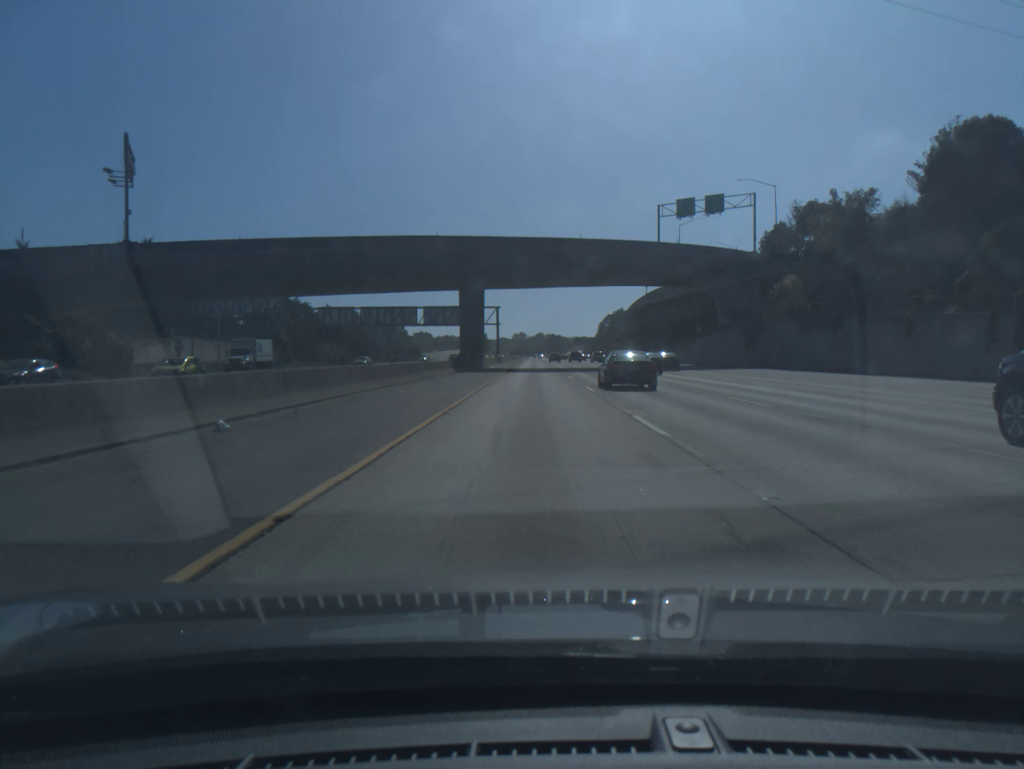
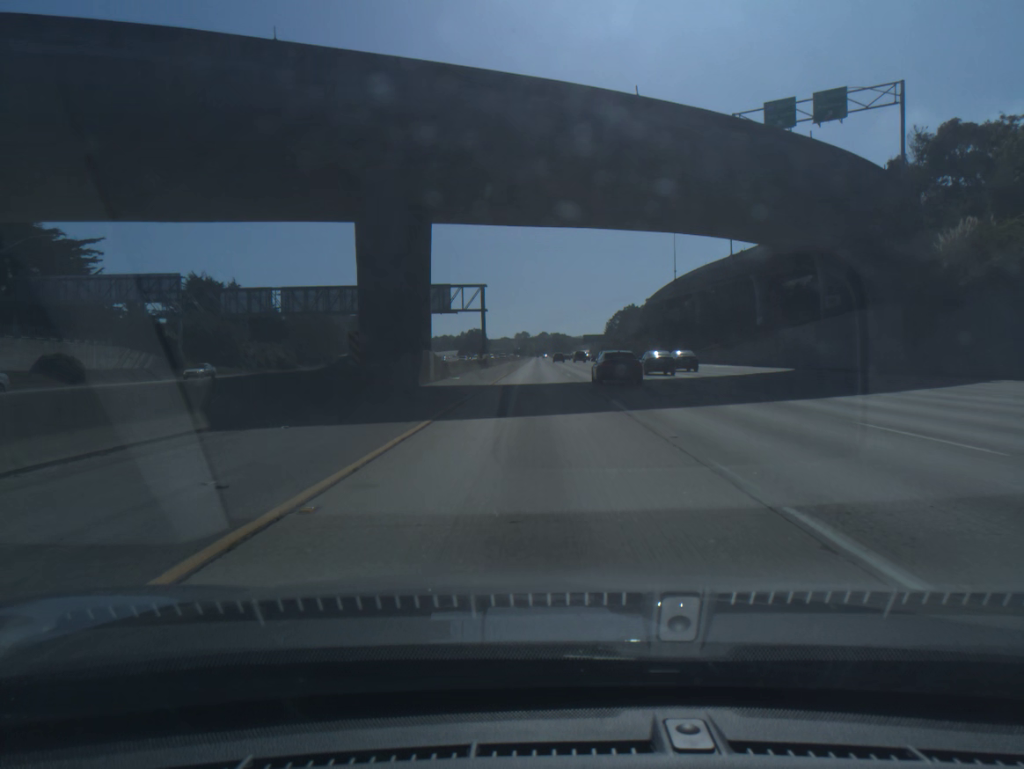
(0.0, +38.7) m; 0°
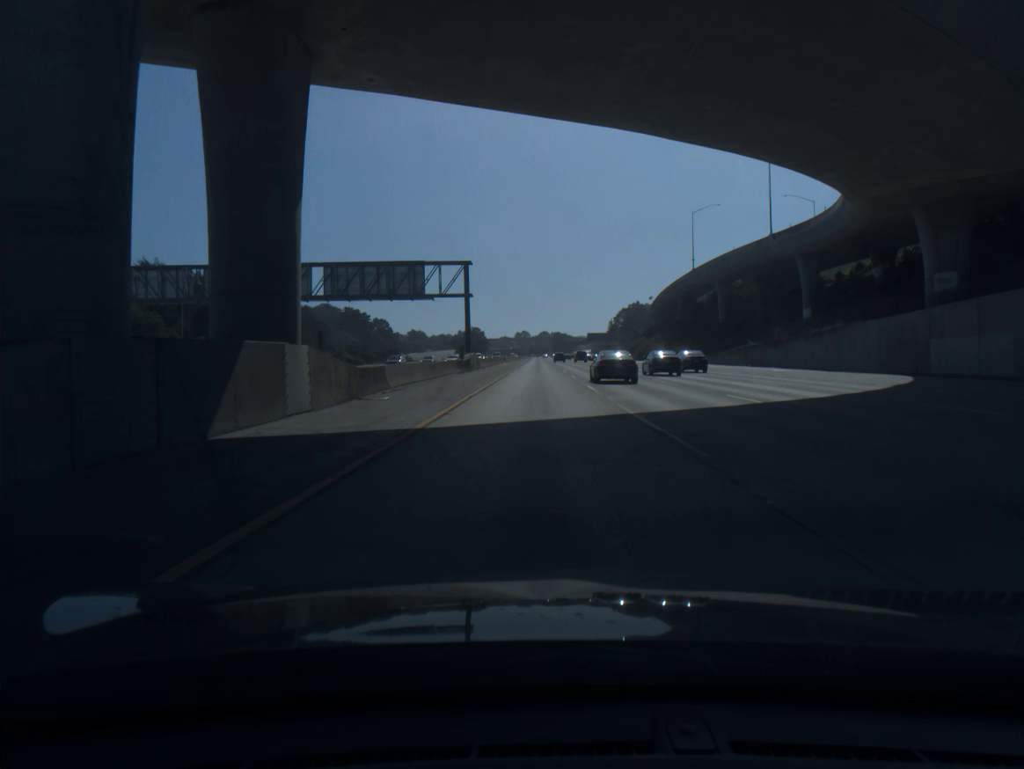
(0.0, +19.3) m; 0°
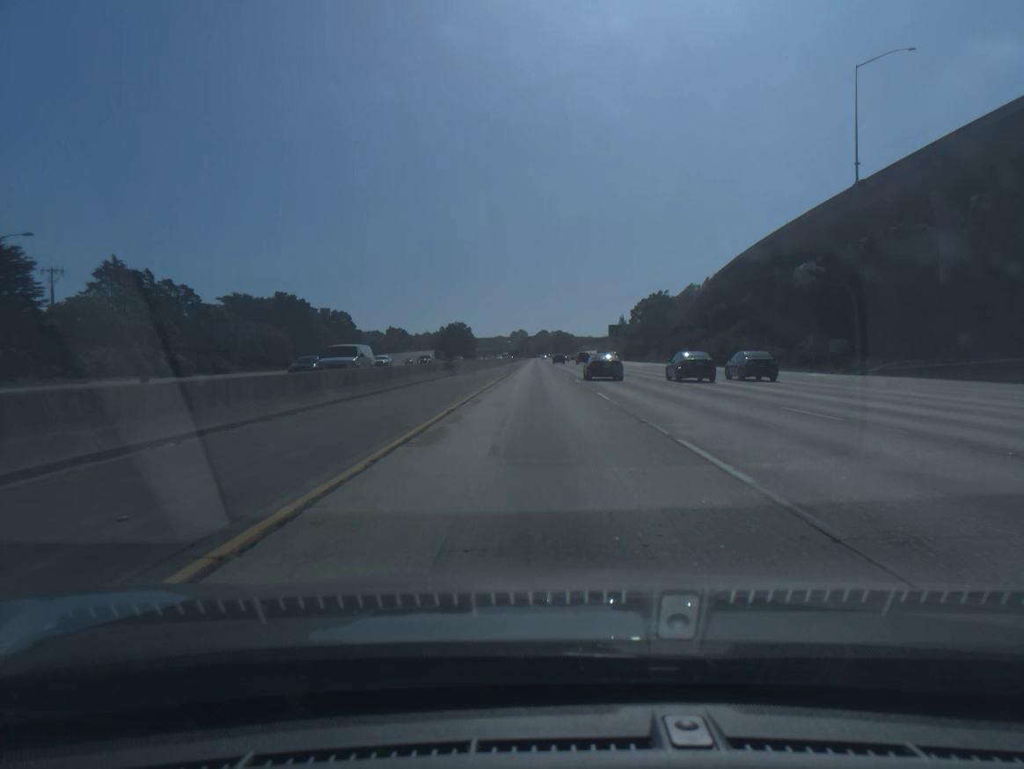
(0.0, +77.8) m; 0°
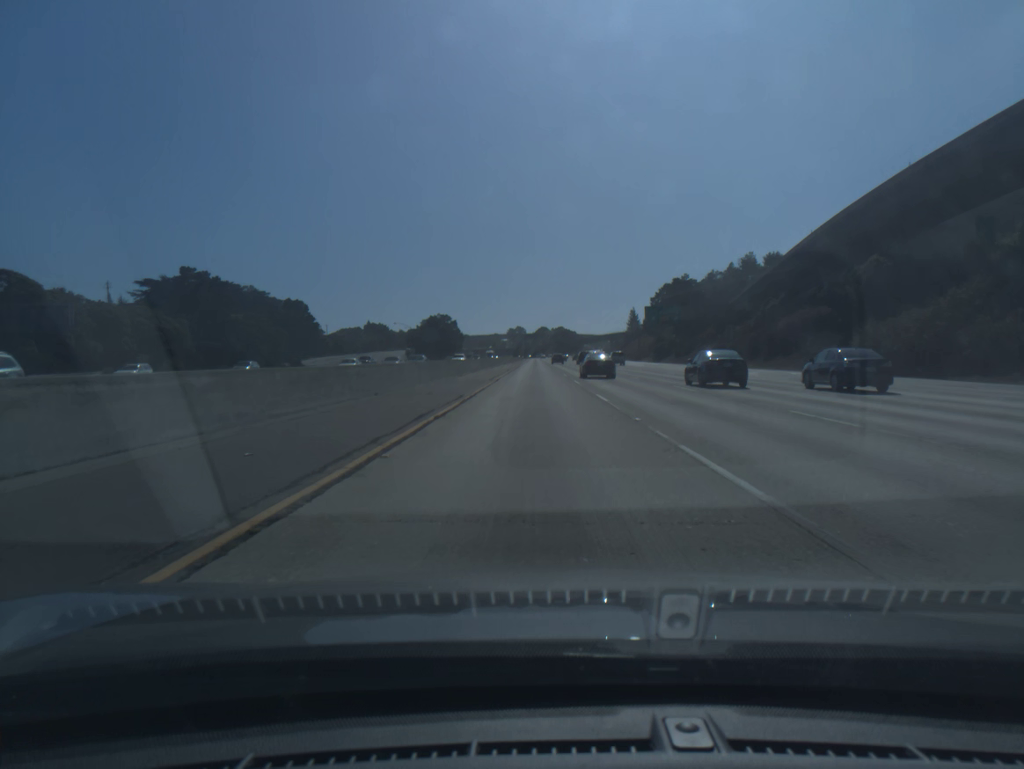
(0.0, +59.4) m; 0°
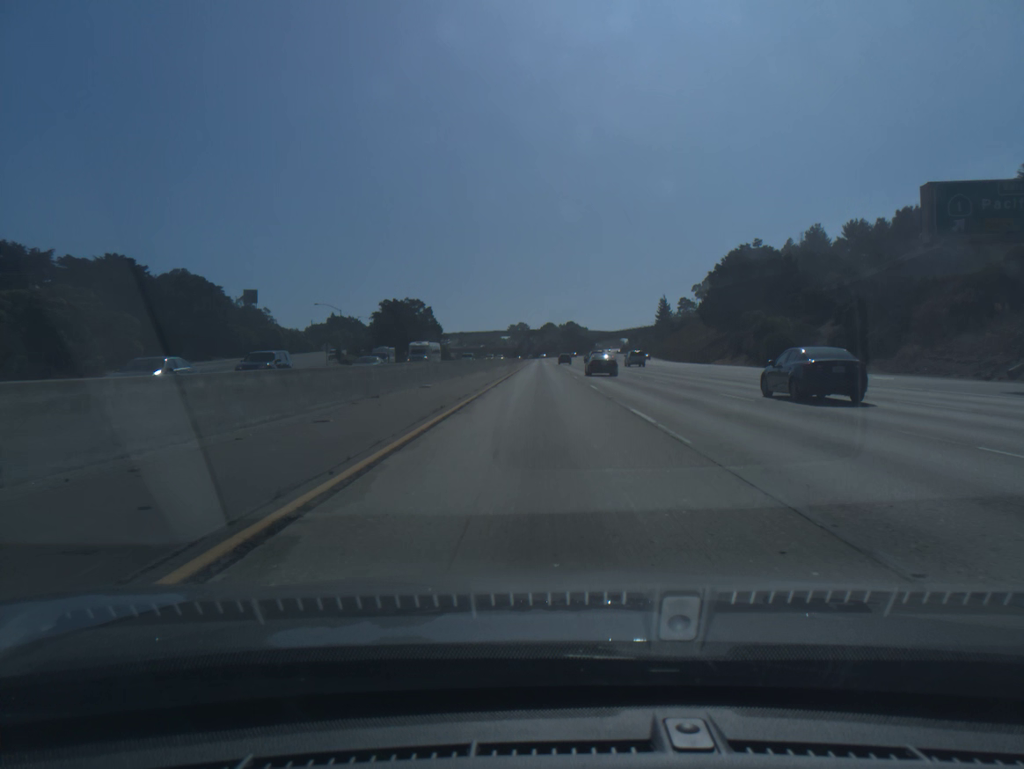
(-0.2, +80.1) m; 0°
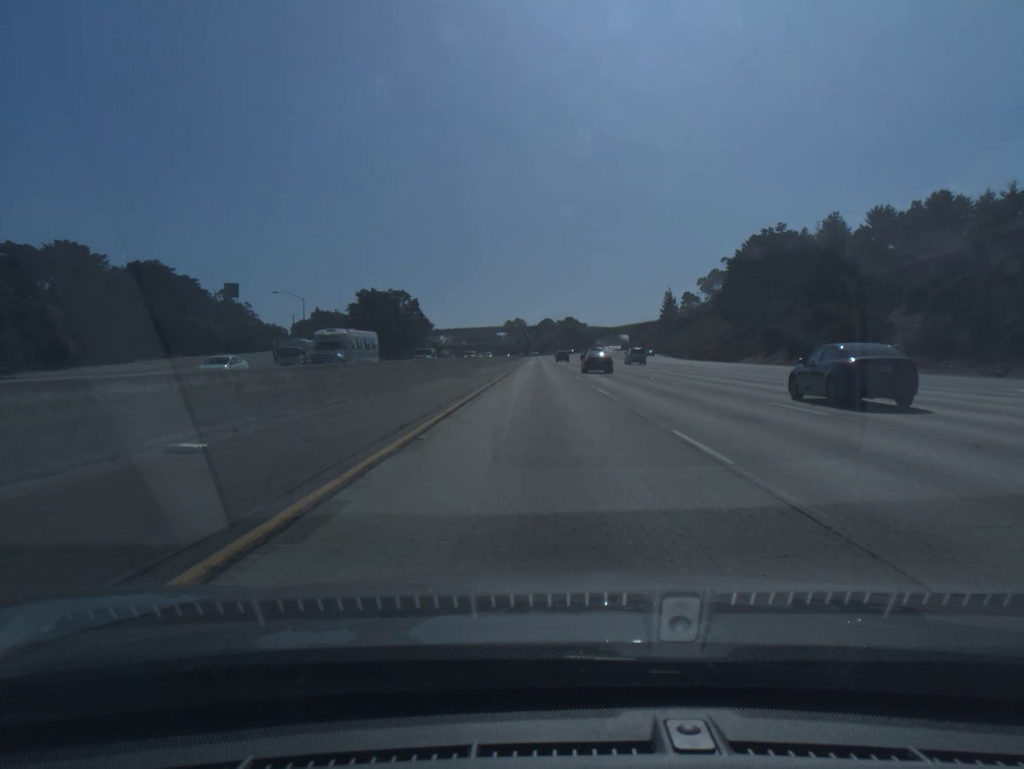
(0.0, +20.0) m; 0°
